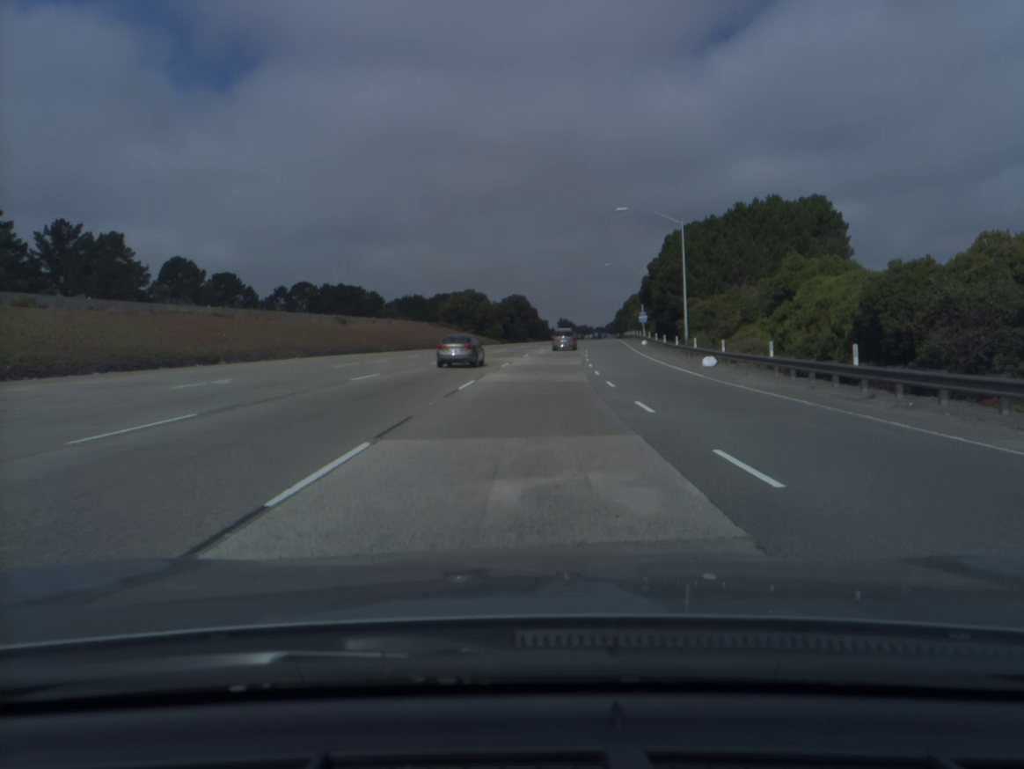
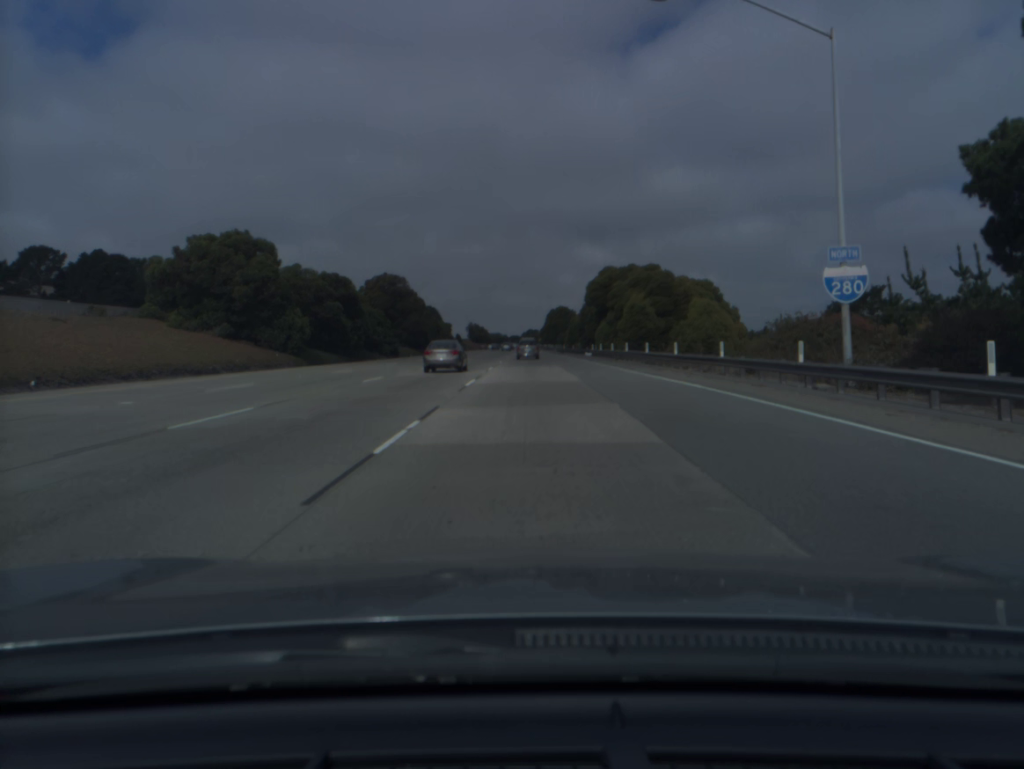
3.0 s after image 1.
(+5.2, +84.1) m; +6°
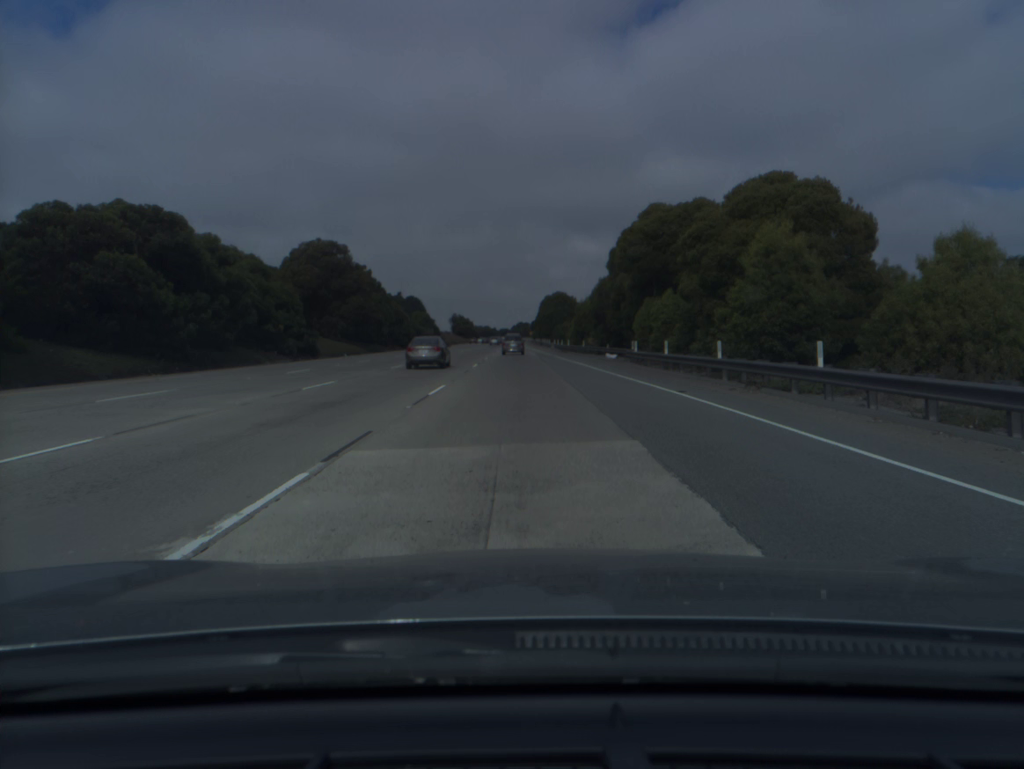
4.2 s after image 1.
(+0.3, +34.1) m; +1°
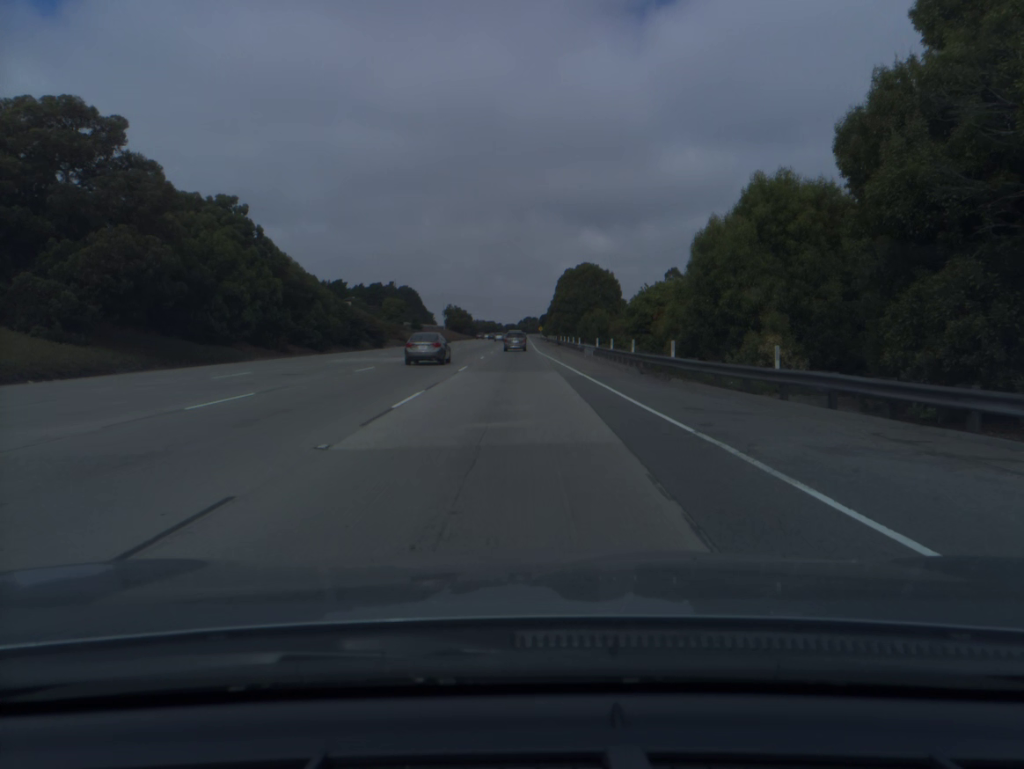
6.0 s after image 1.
(-0.2, +51.5) m; -1°
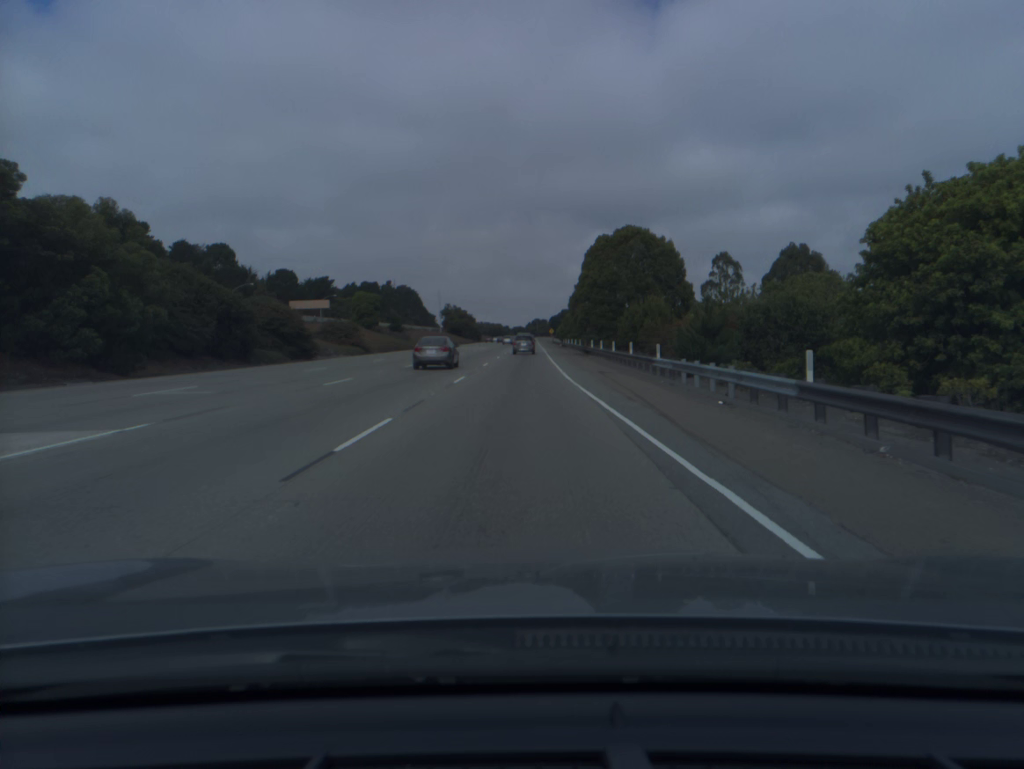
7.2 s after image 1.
(-0.2, +34.7) m; -1°
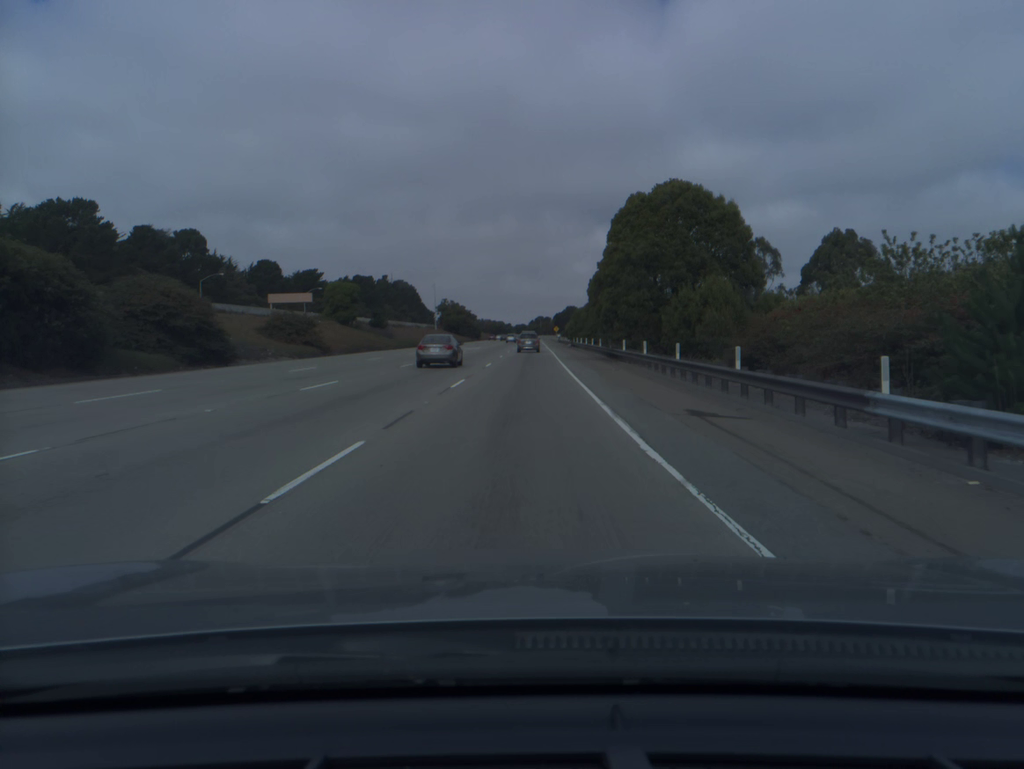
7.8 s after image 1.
(-0.1, +17.5) m; 0°
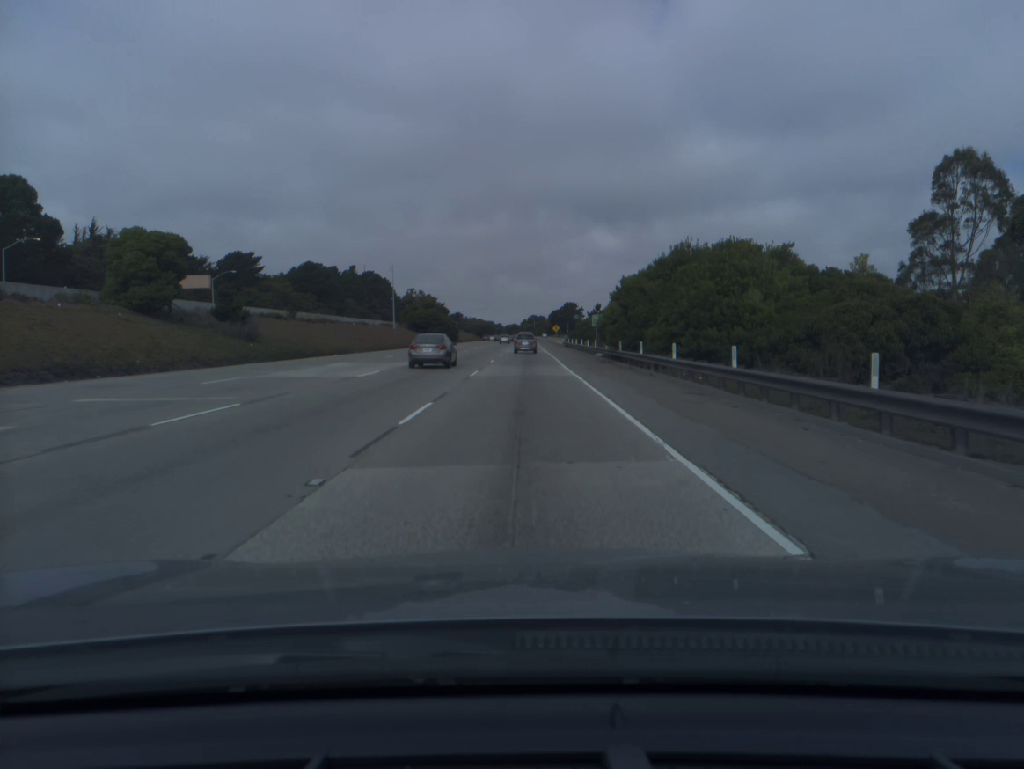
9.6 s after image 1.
(+0.2, +52.6) m; +1°
